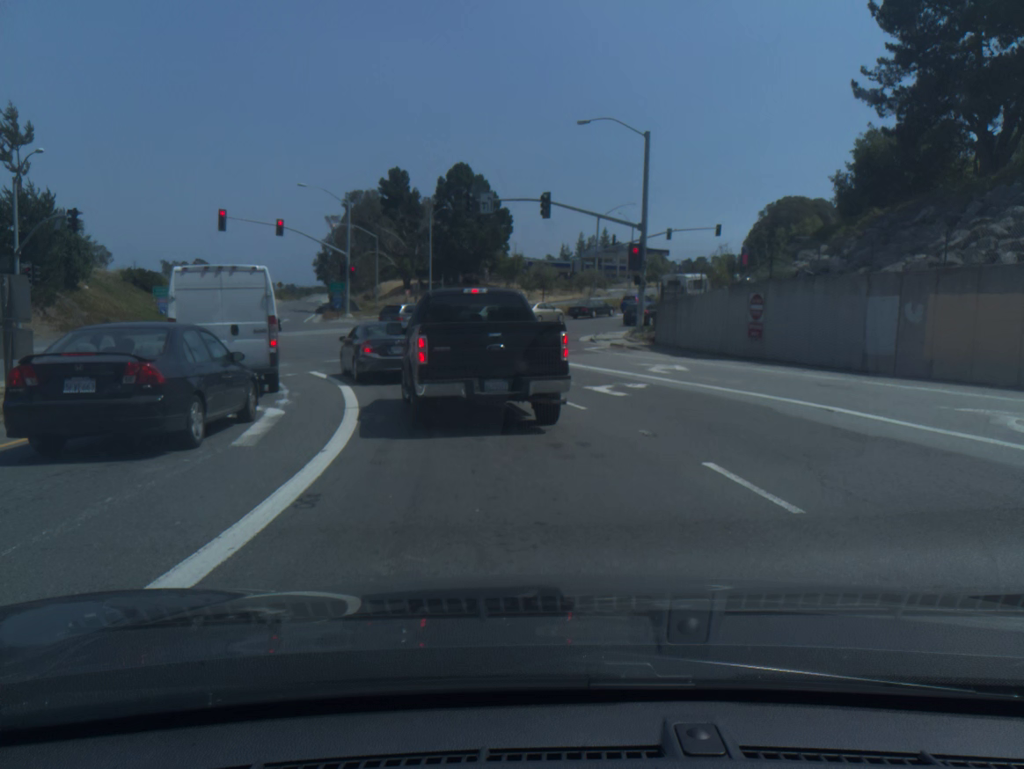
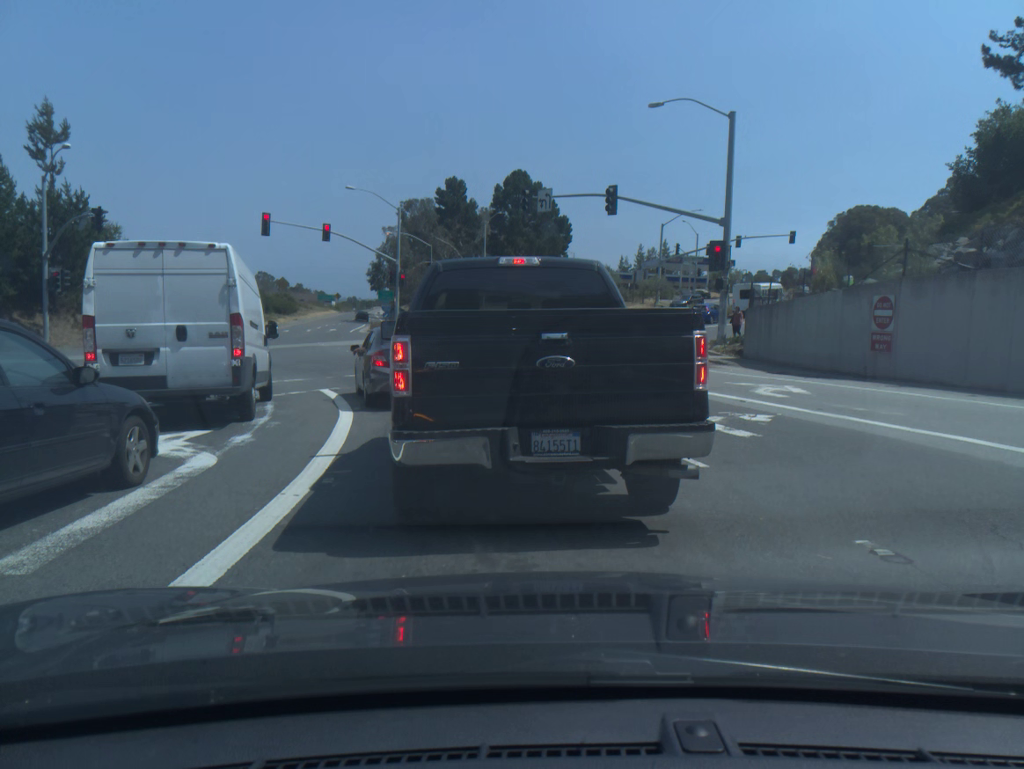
(-0.3, +5.3) m; -4°
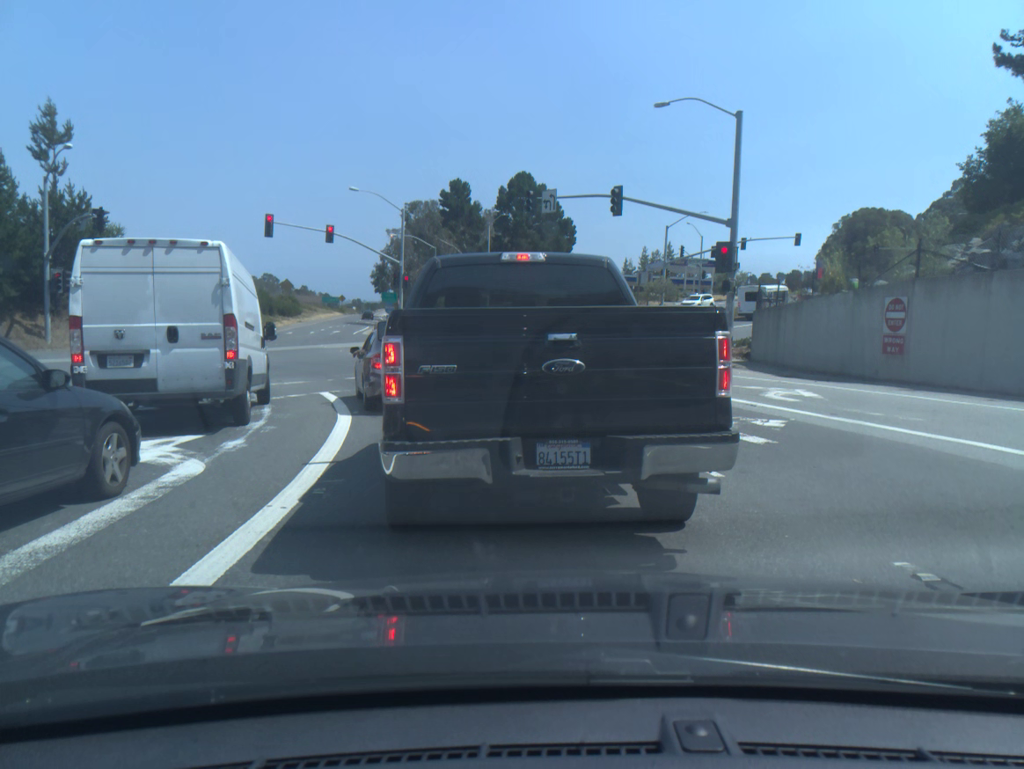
(0.0, +0.5) m; 0°
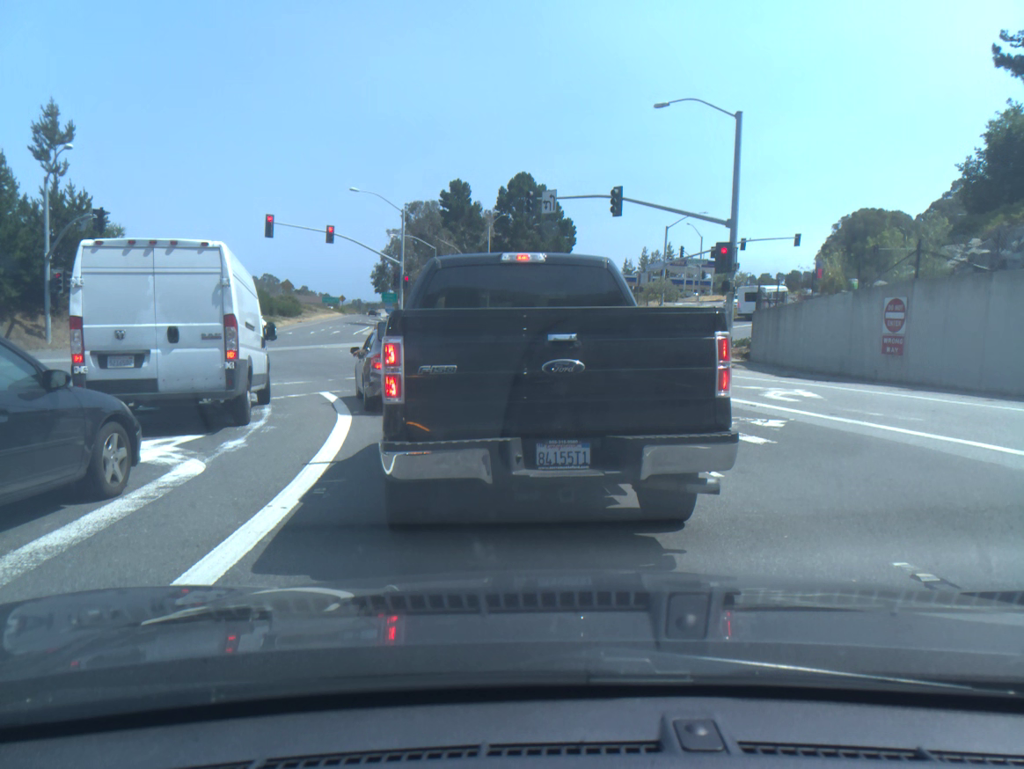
(-0.1, 0.0) m; 0°
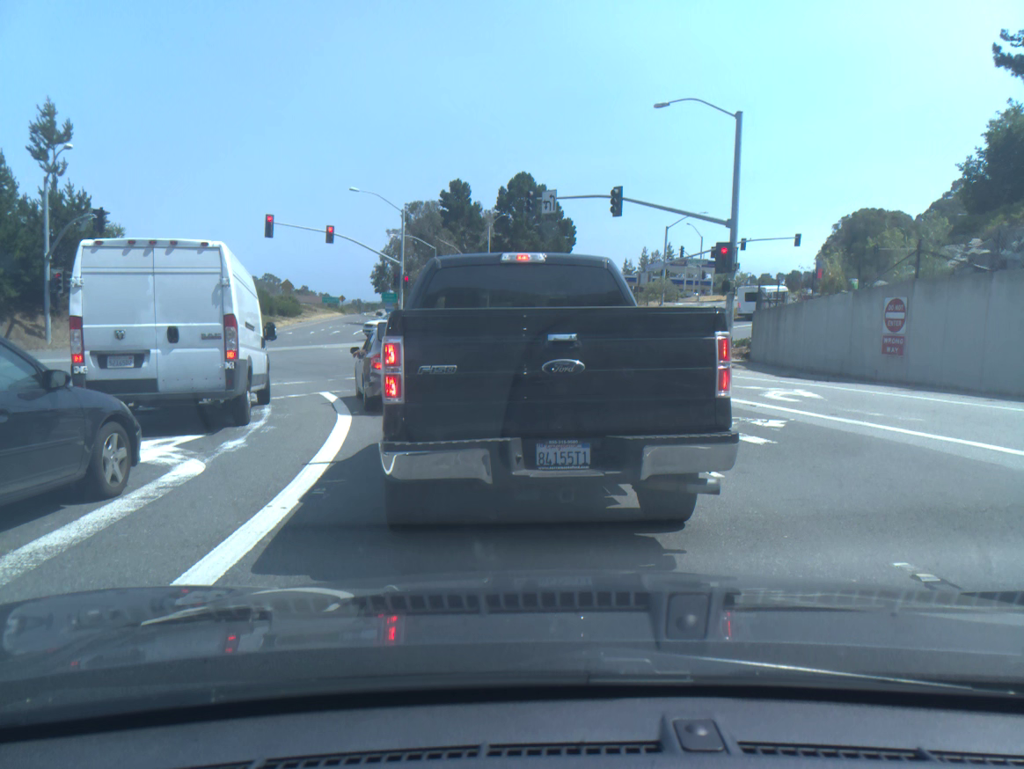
(0.0, 0.0) m; 0°
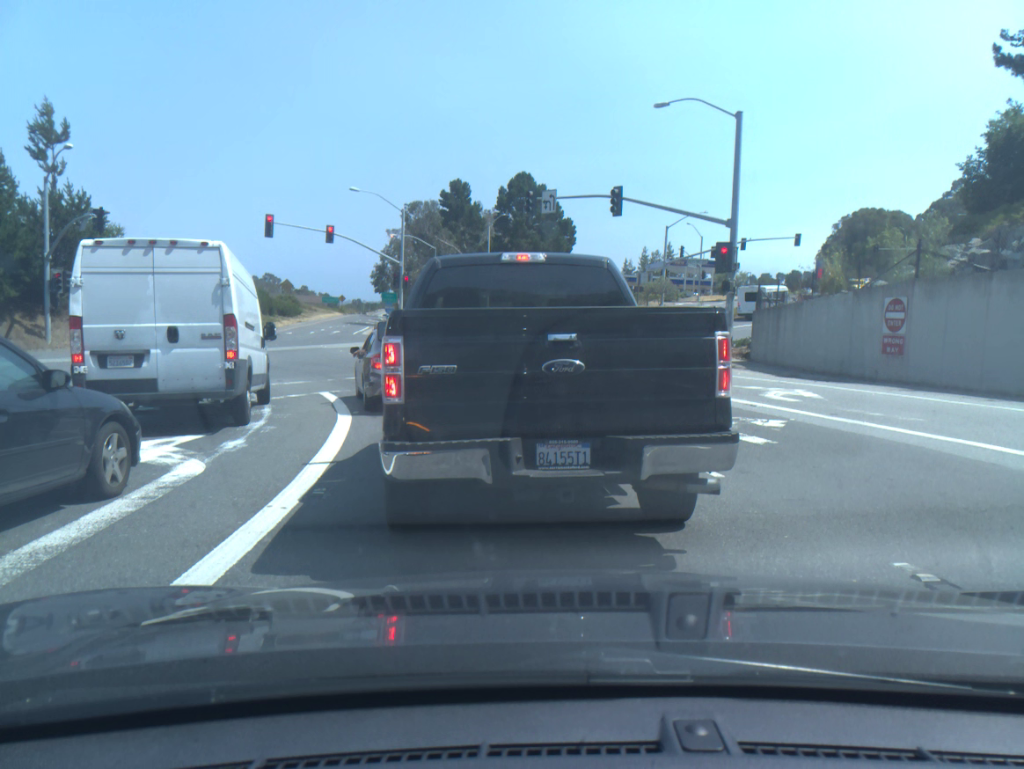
(0.0, 0.0) m; 0°
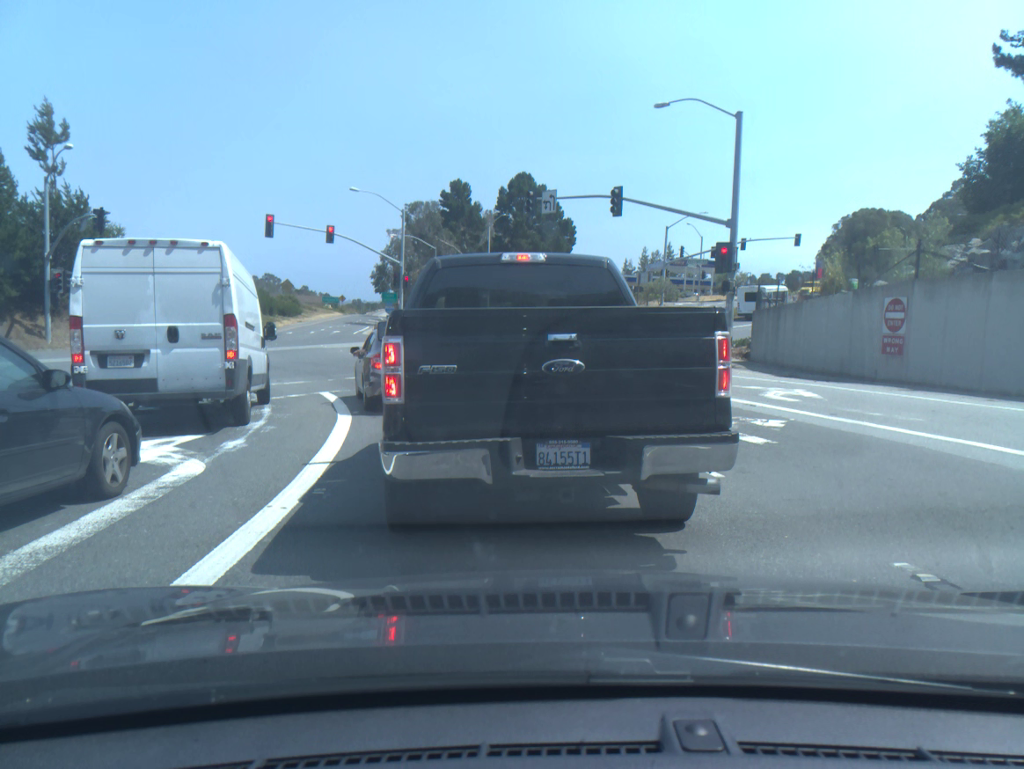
(0.0, 0.0) m; 0°
